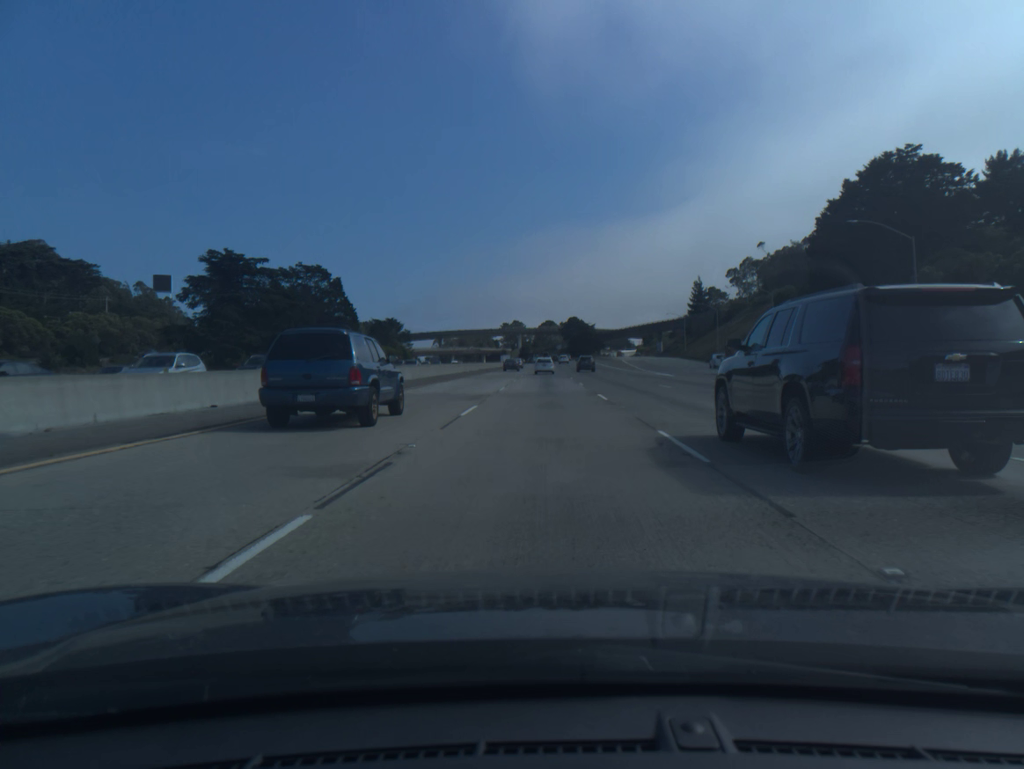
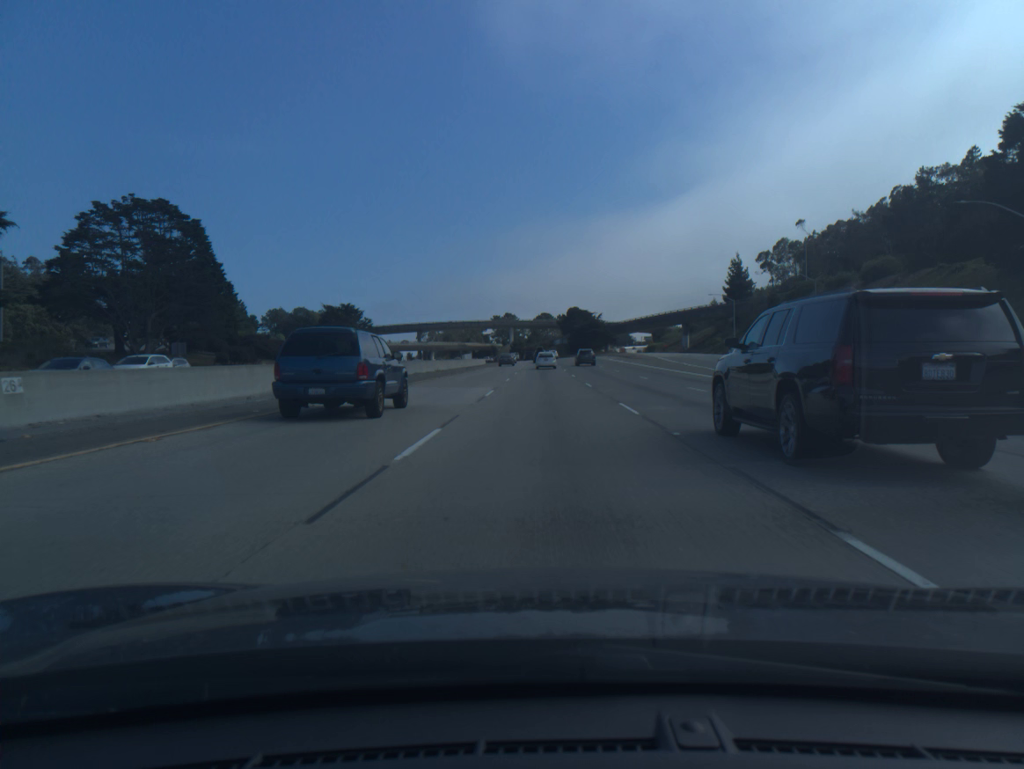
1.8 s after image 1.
(+0.1, +51.7) m; 0°
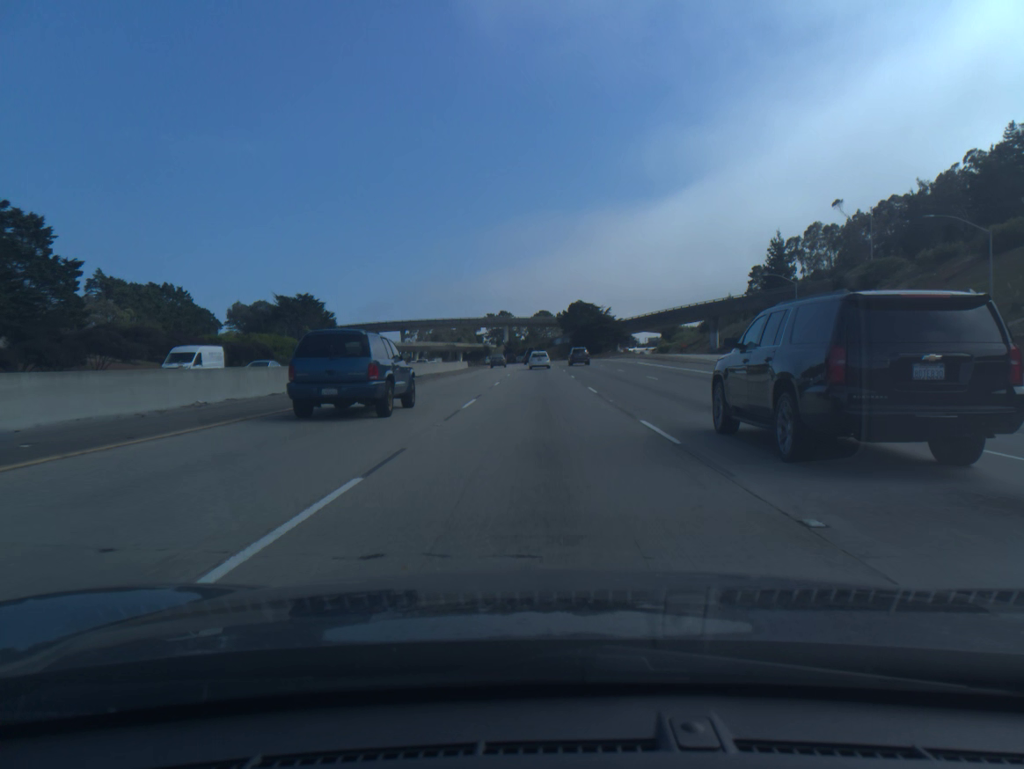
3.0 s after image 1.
(+0.1, +34.5) m; 0°
